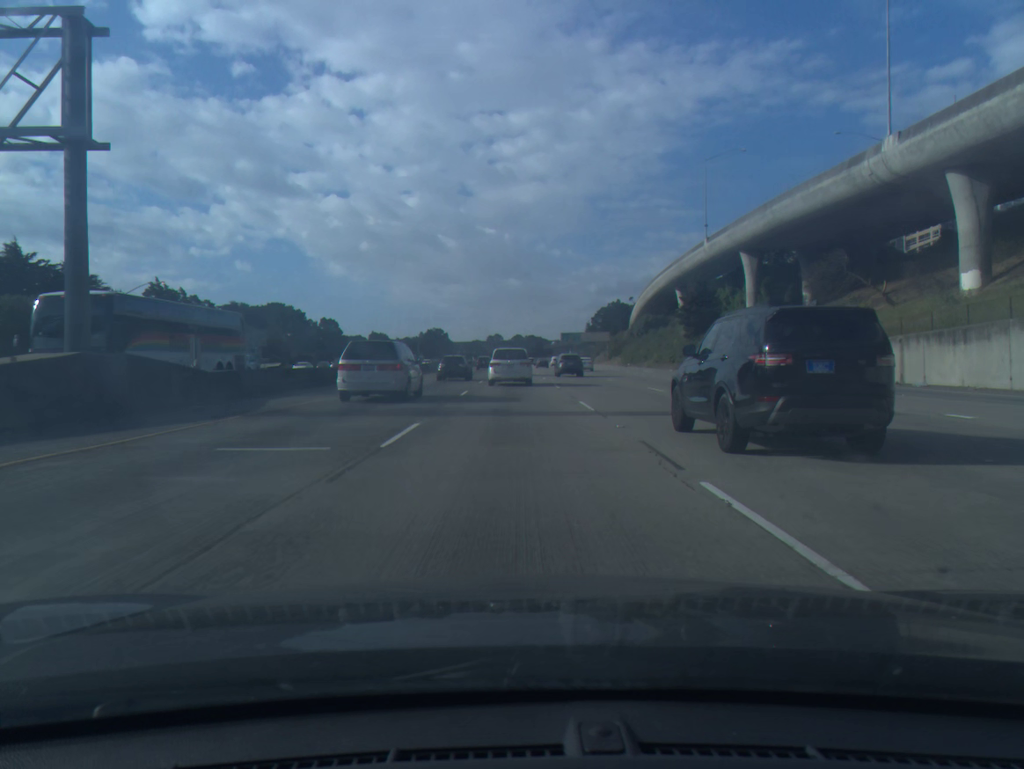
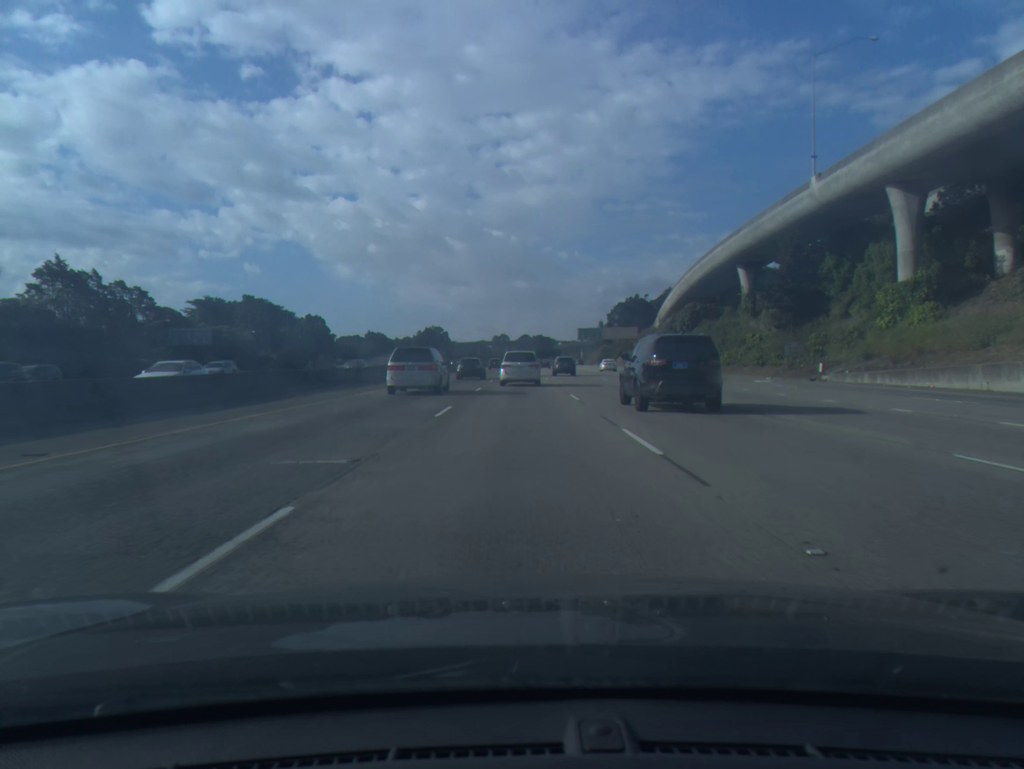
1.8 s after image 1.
(-0.1, +37.5) m; -1°
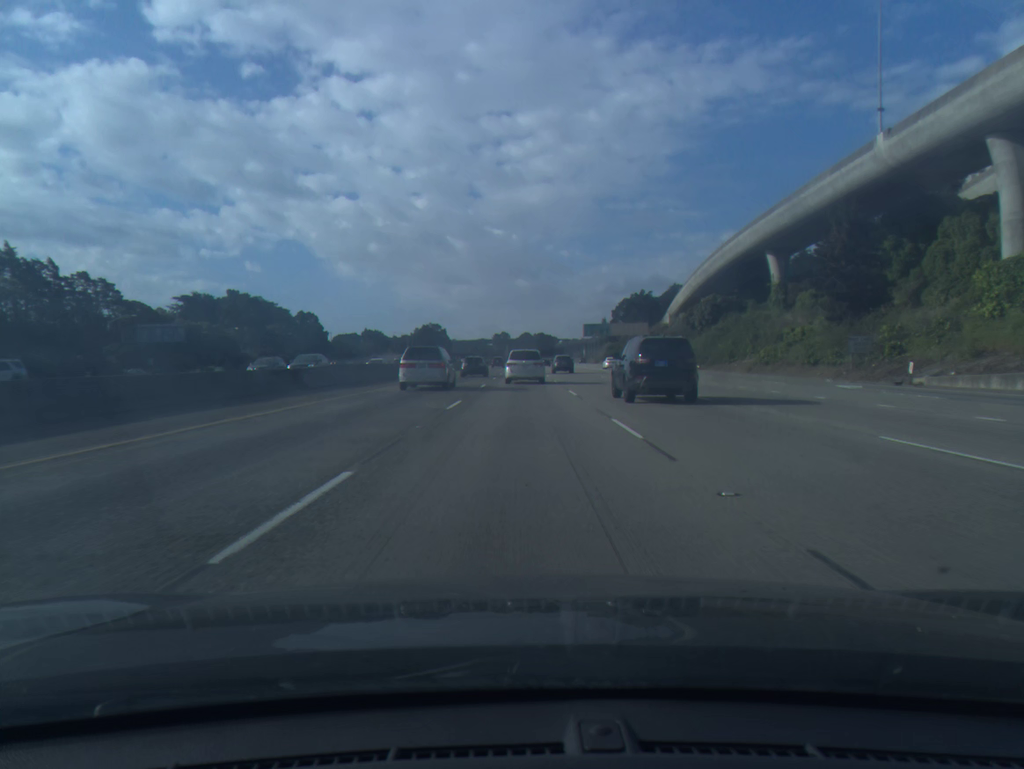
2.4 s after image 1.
(0.0, +12.5) m; 0°
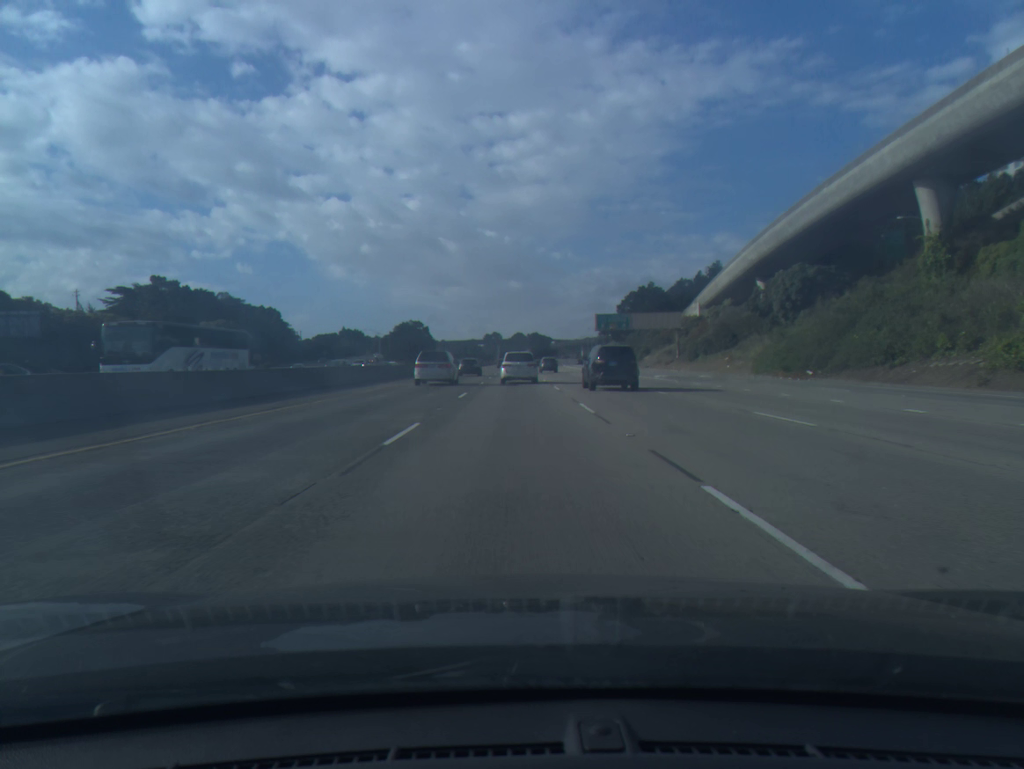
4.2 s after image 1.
(+0.2, +37.7) m; +1°
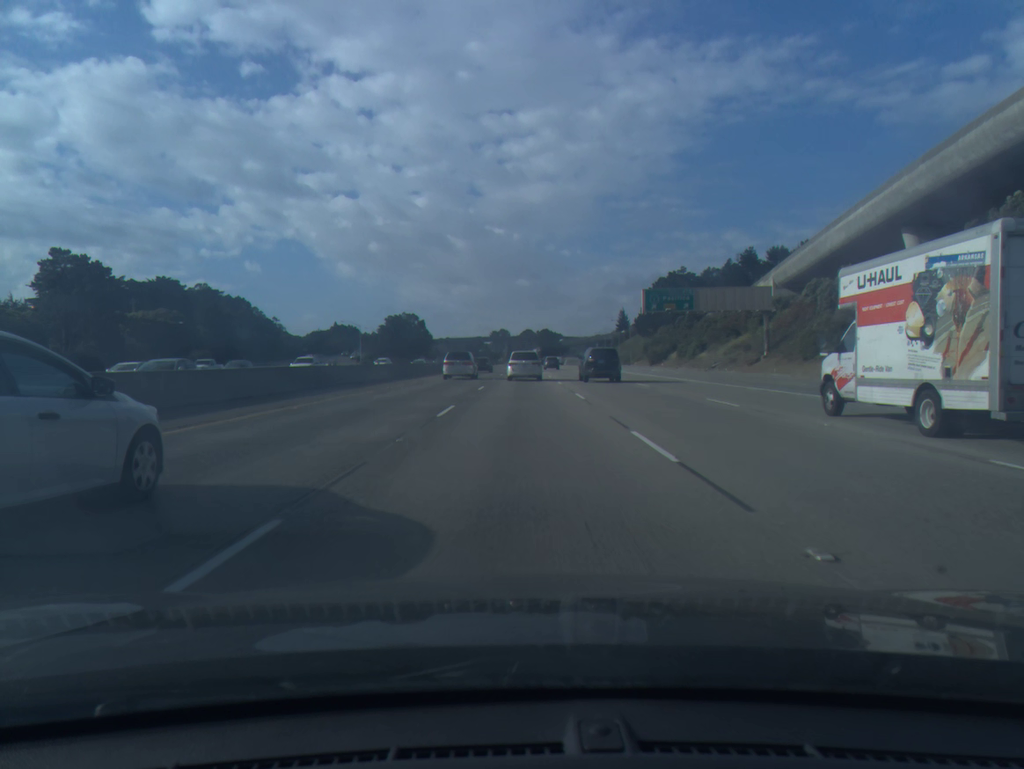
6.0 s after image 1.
(-0.2, +38.1) m; -1°
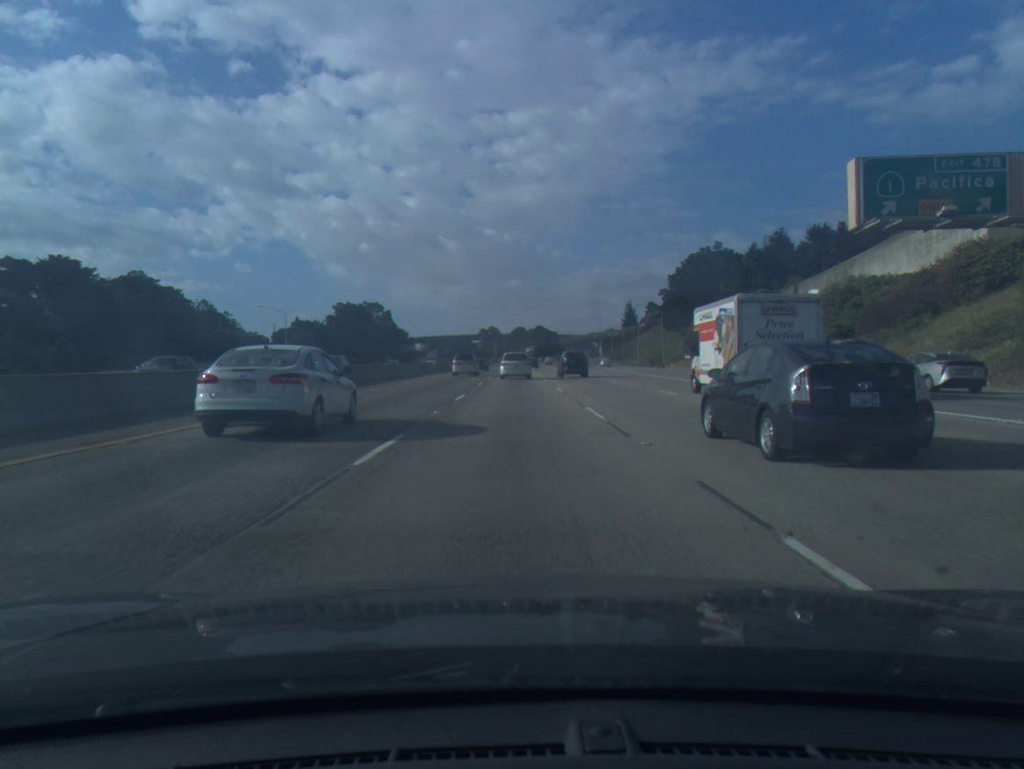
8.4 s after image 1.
(+0.2, +51.6) m; +1°
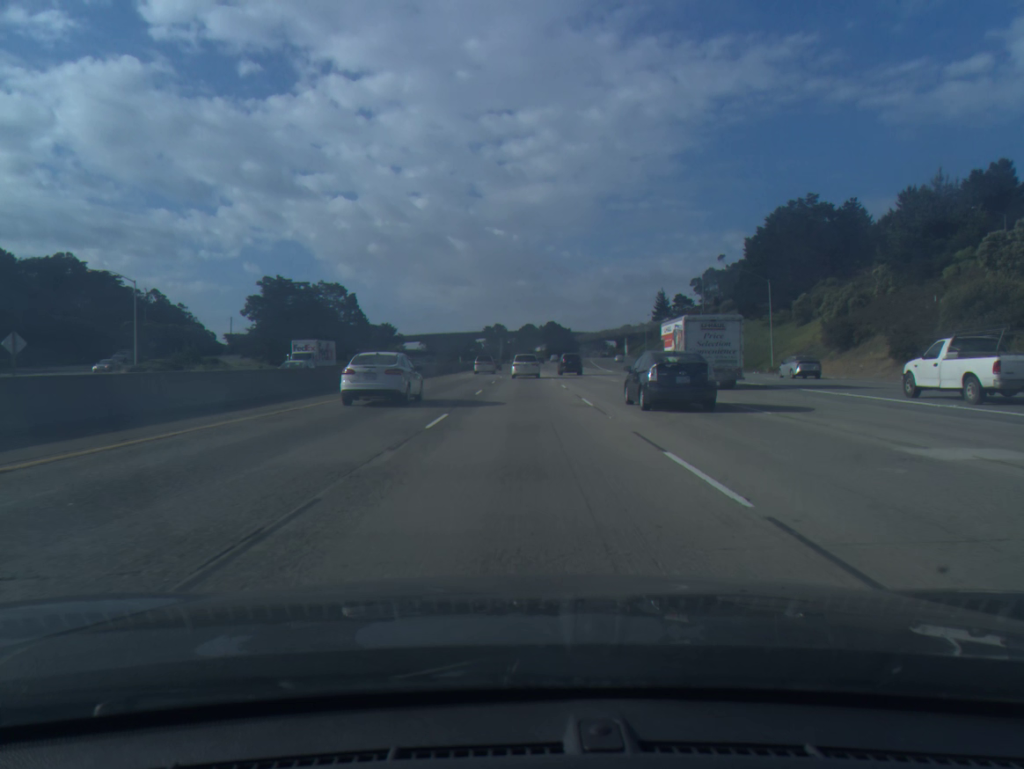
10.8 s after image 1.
(-0.4, +53.3) m; -1°
